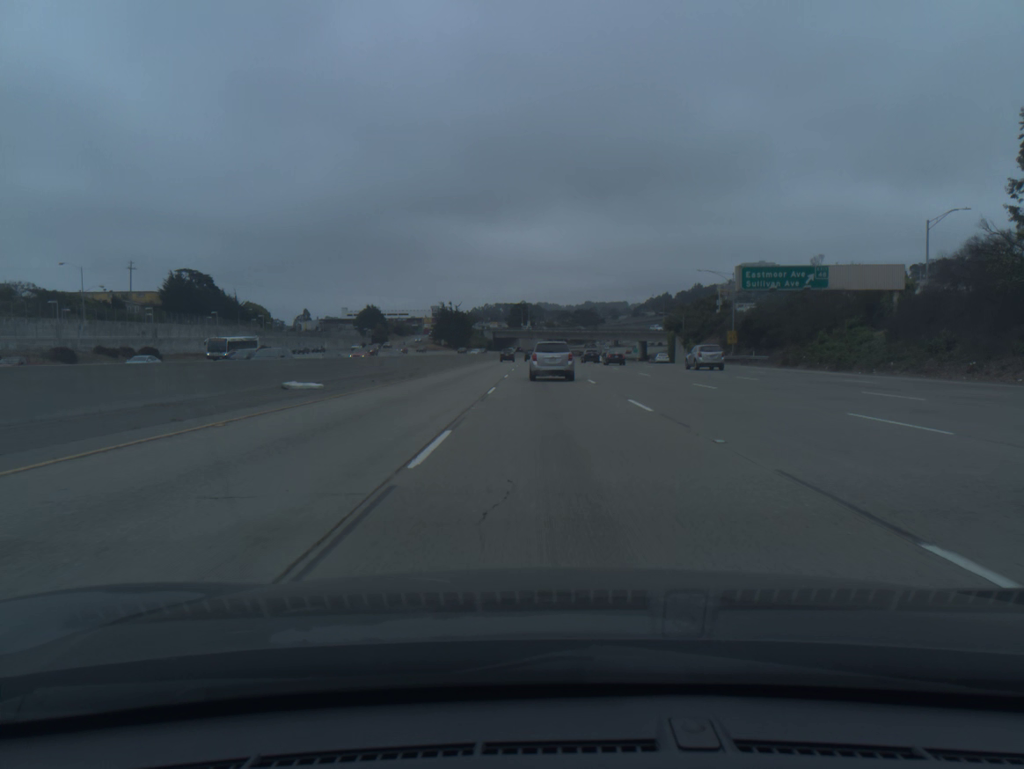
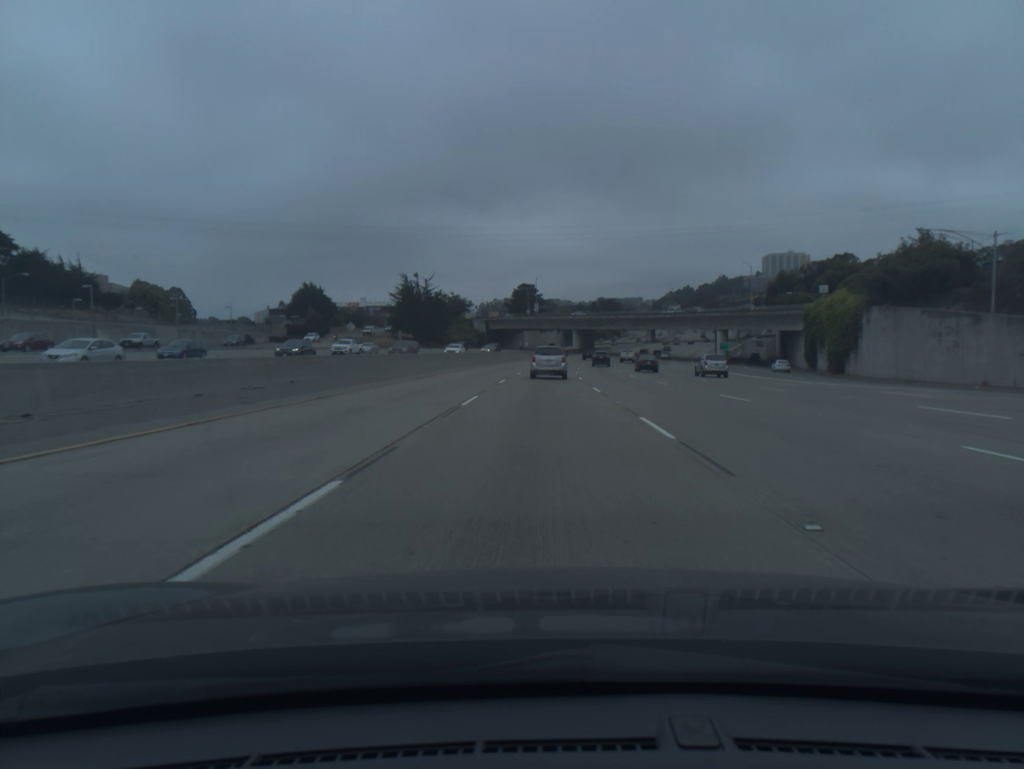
(-0.5, +92.5) m; -1°
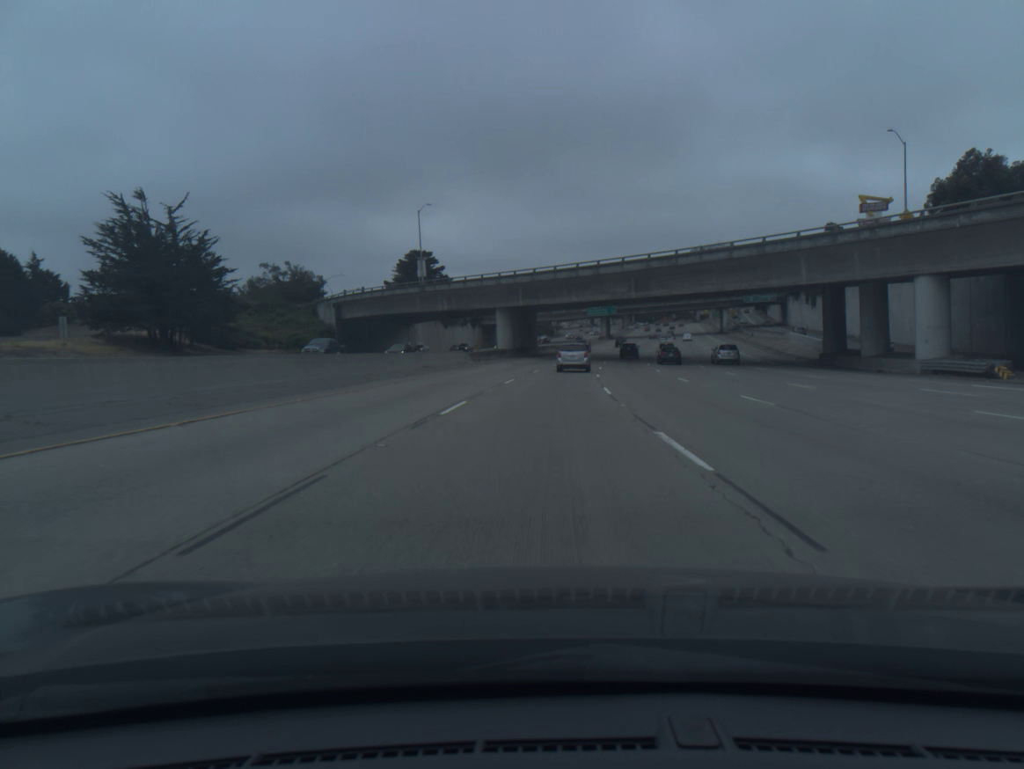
(+3.0, +91.0) m; +5°
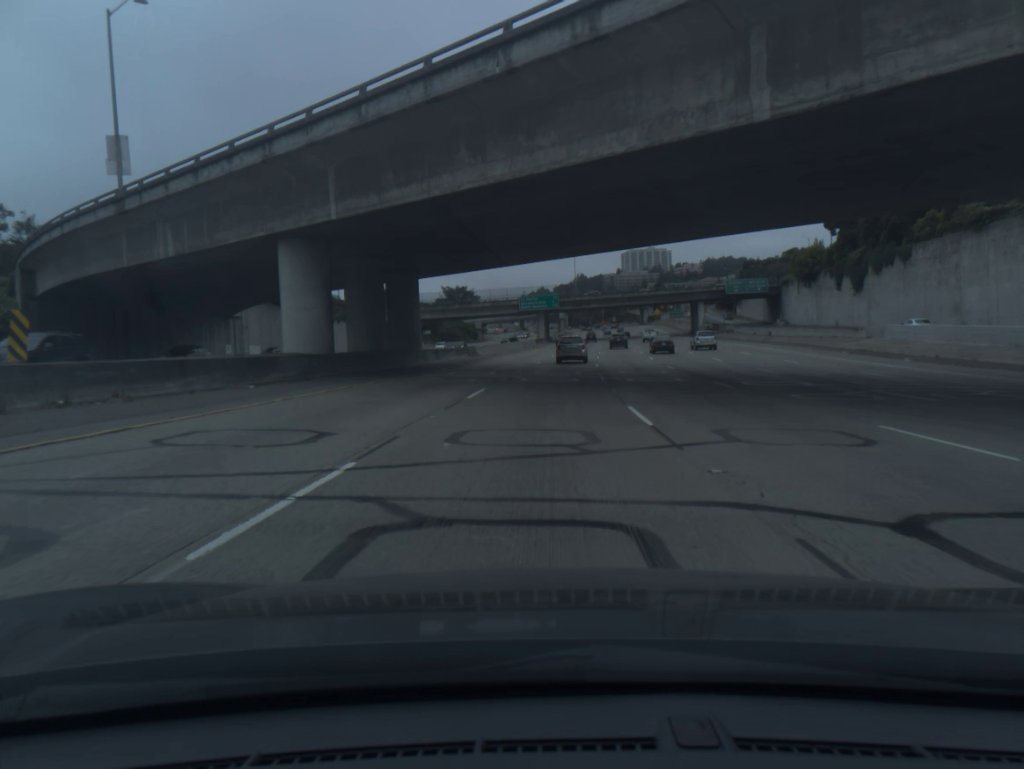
(+2.5, +53.9) m; +5°
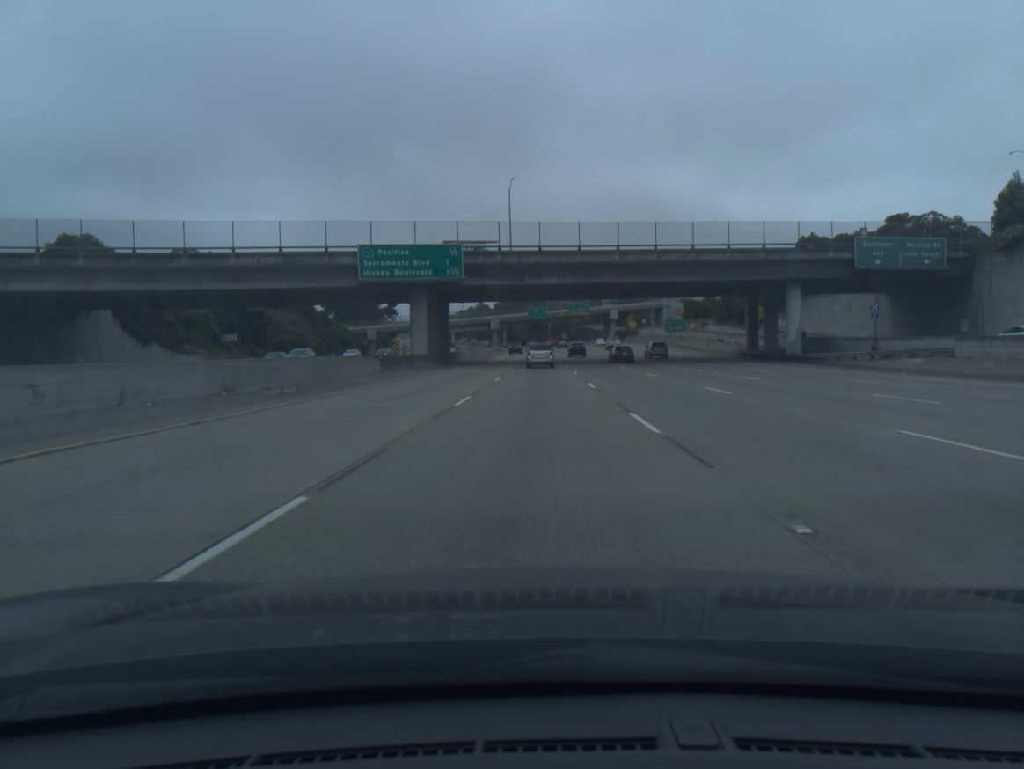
(+4.9, +88.7) m; +4°
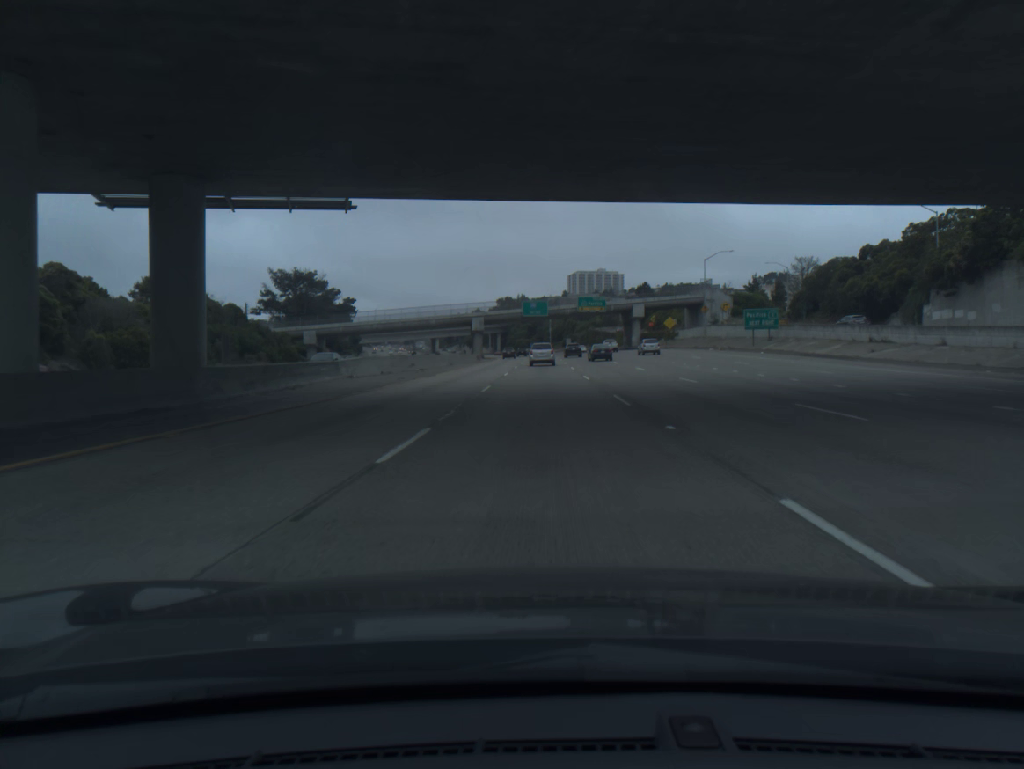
(0.0, +52.9) m; 0°
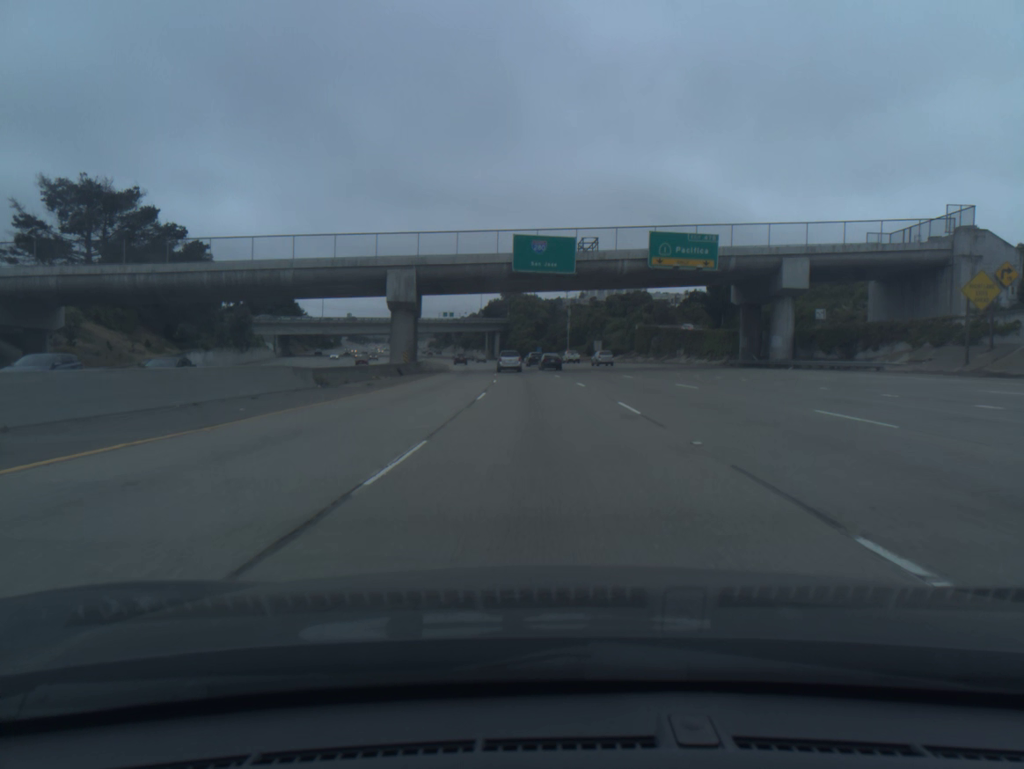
(-0.2, +88.8) m; -1°
